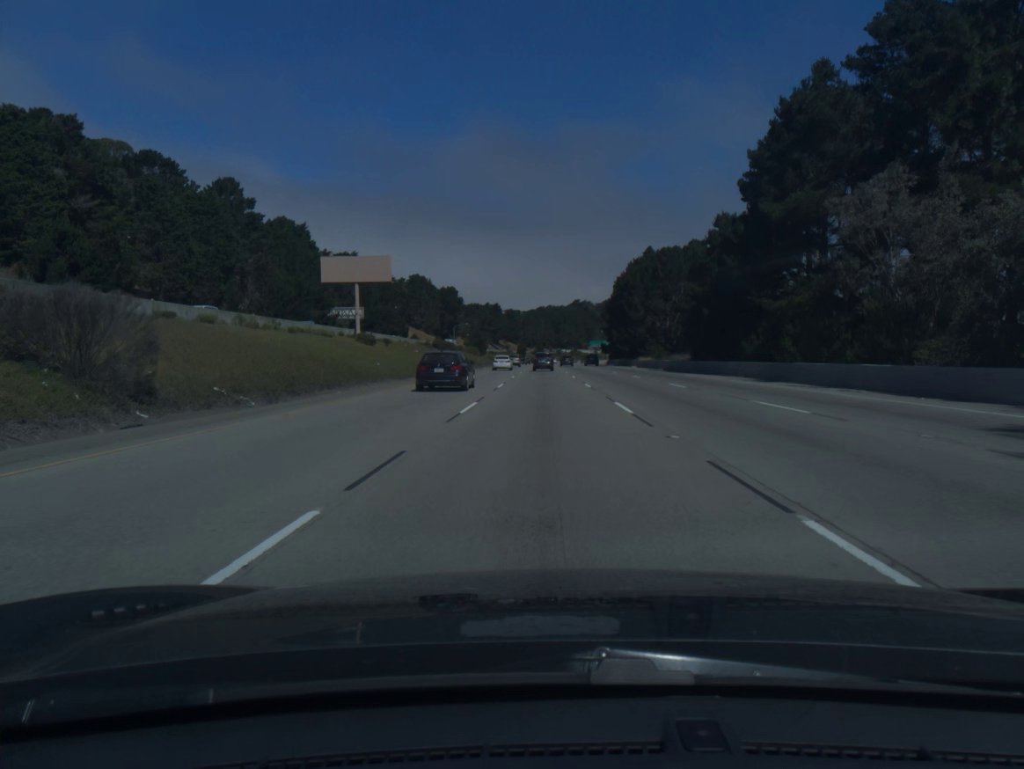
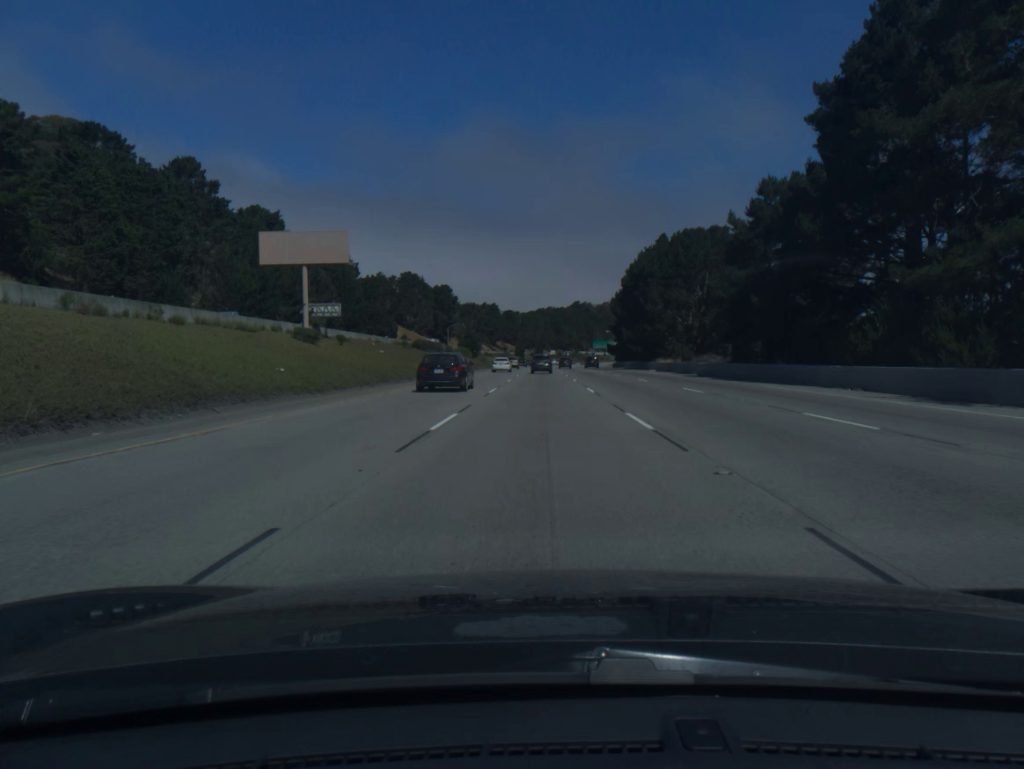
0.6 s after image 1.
(0.0, +18.3) m; 0°
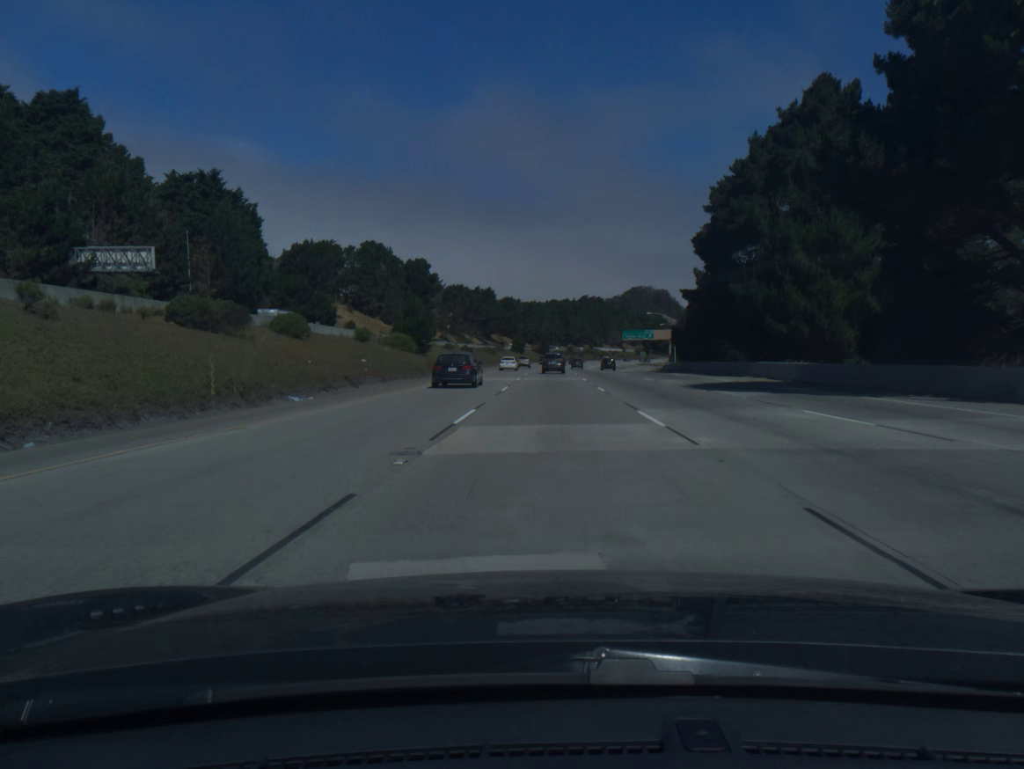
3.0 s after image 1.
(-0.4, +72.2) m; 0°
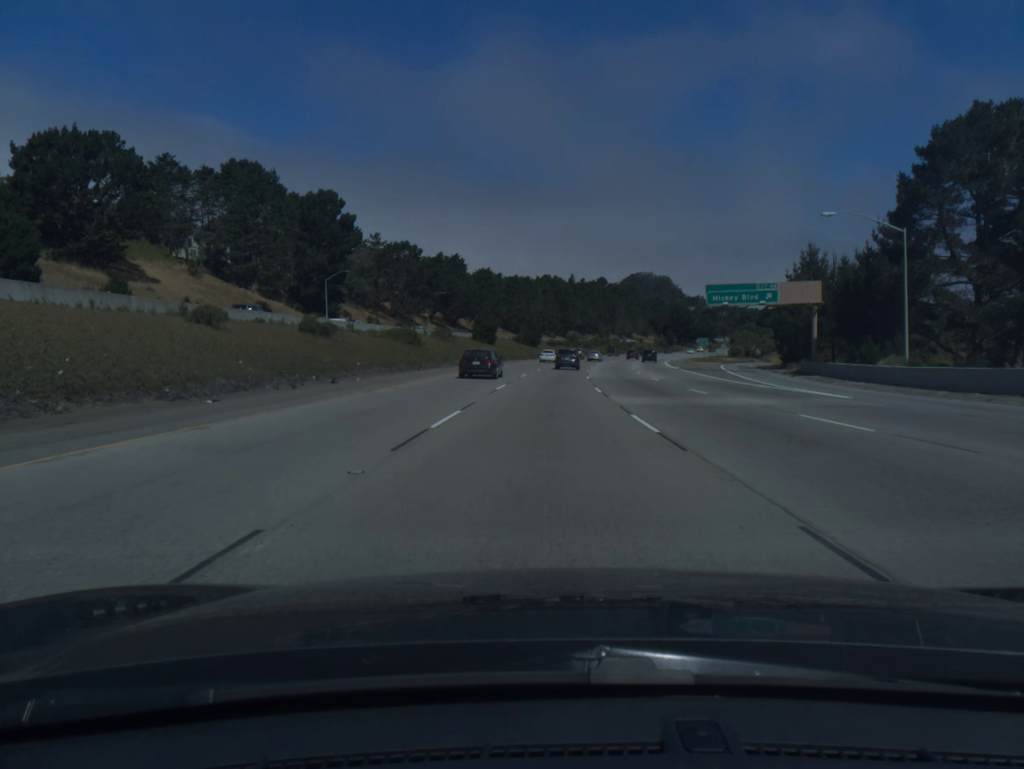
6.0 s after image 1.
(+0.6, +88.7) m; 0°
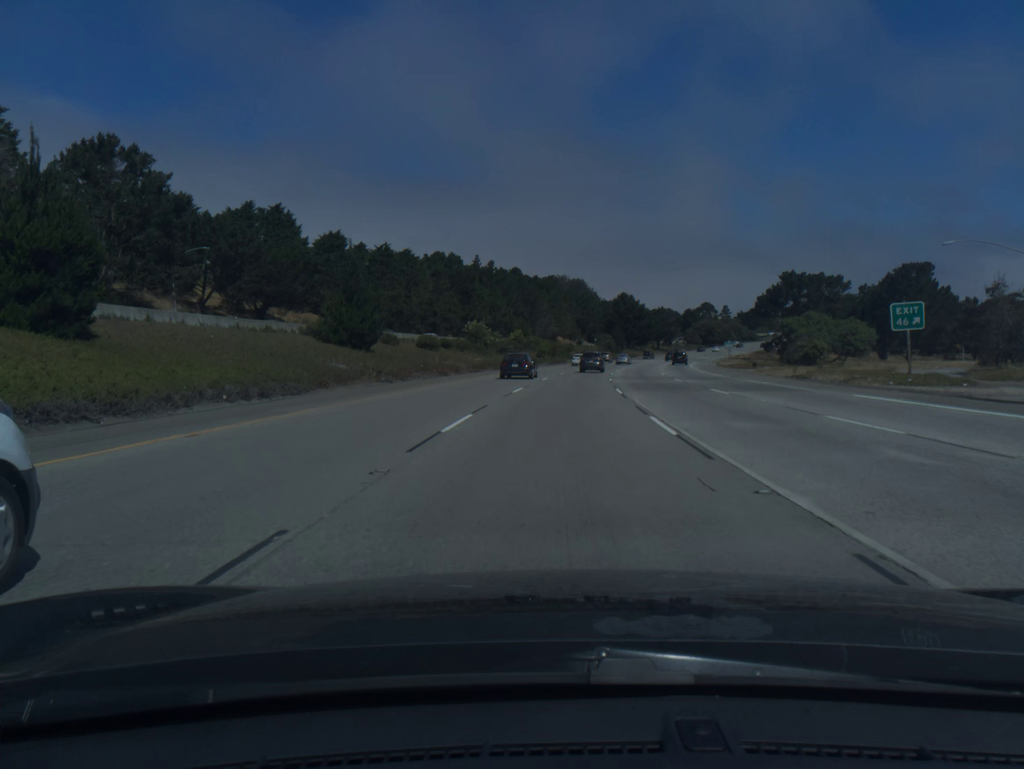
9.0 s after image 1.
(+3.8, +87.8) m; +6°
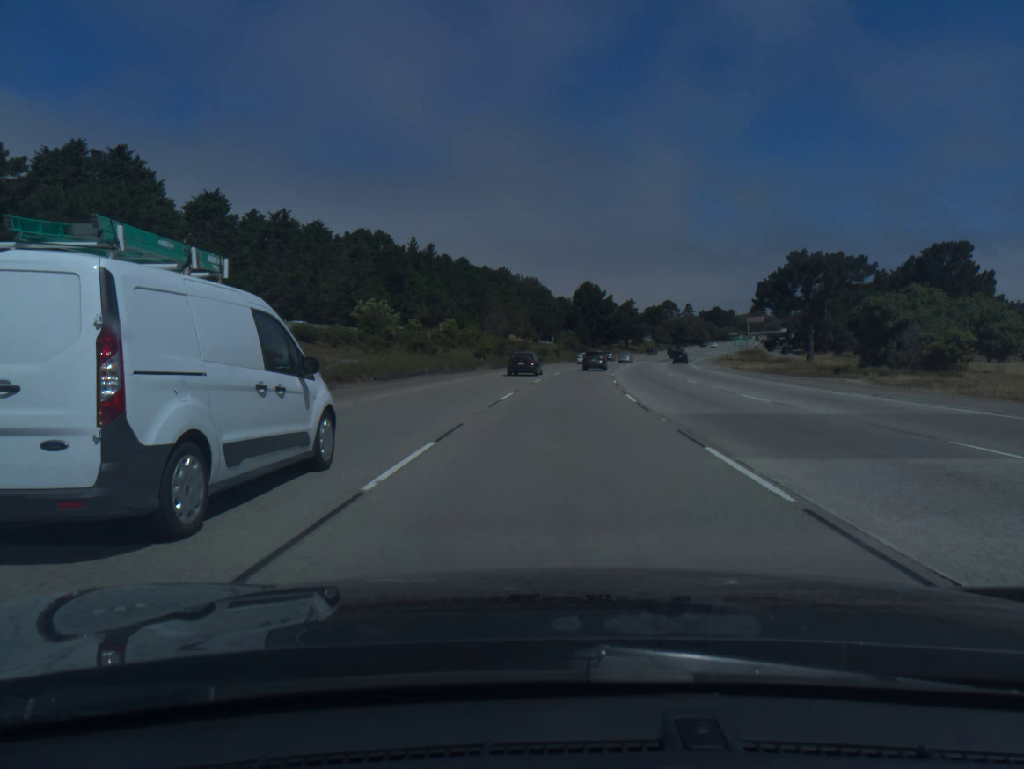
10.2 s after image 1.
(+1.0, +34.9) m; +3°
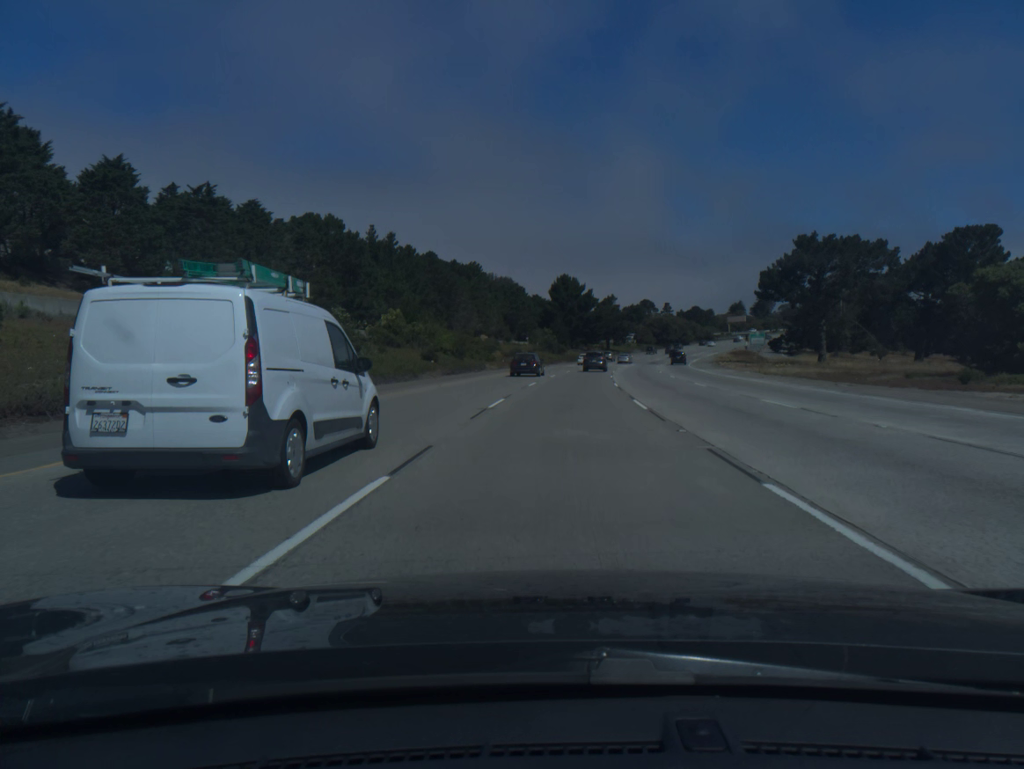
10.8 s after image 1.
(+0.3, +17.5) m; +2°
